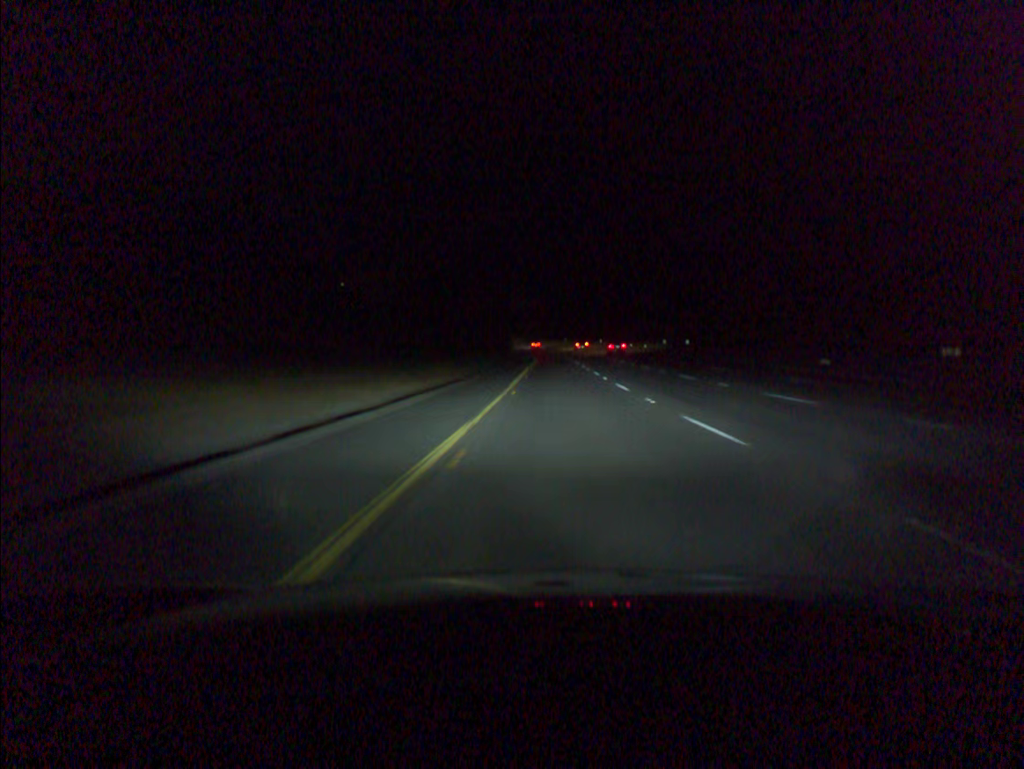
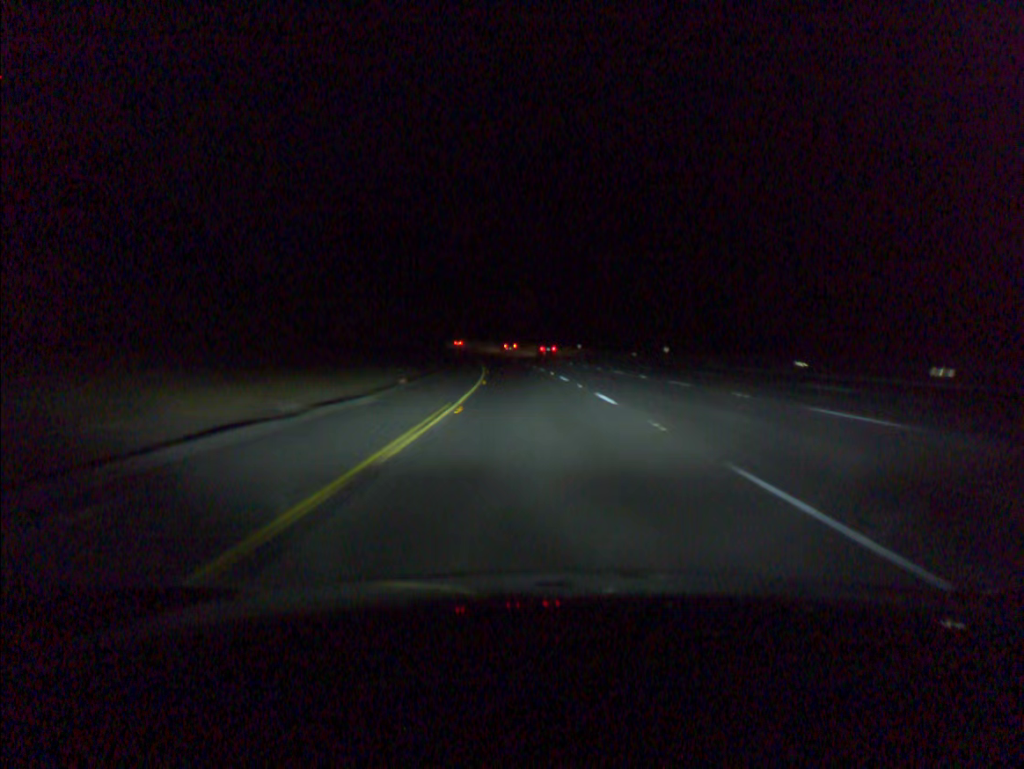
(+1.1, +93.9) m; 0°
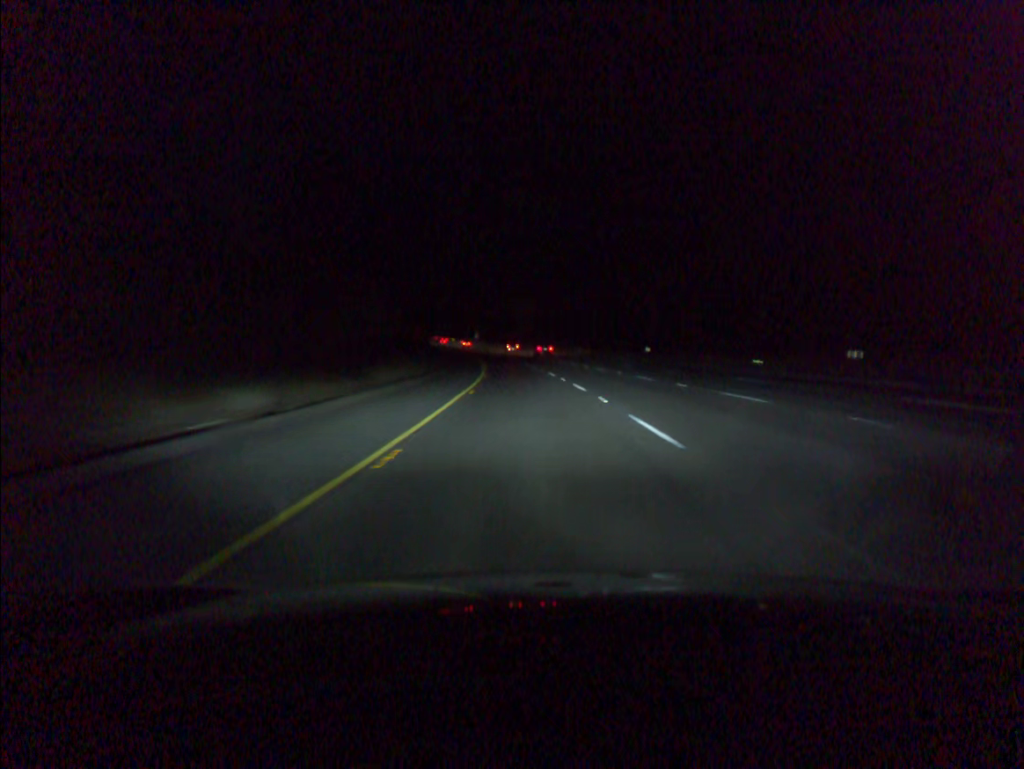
(-0.9, +37.3) m; -3°
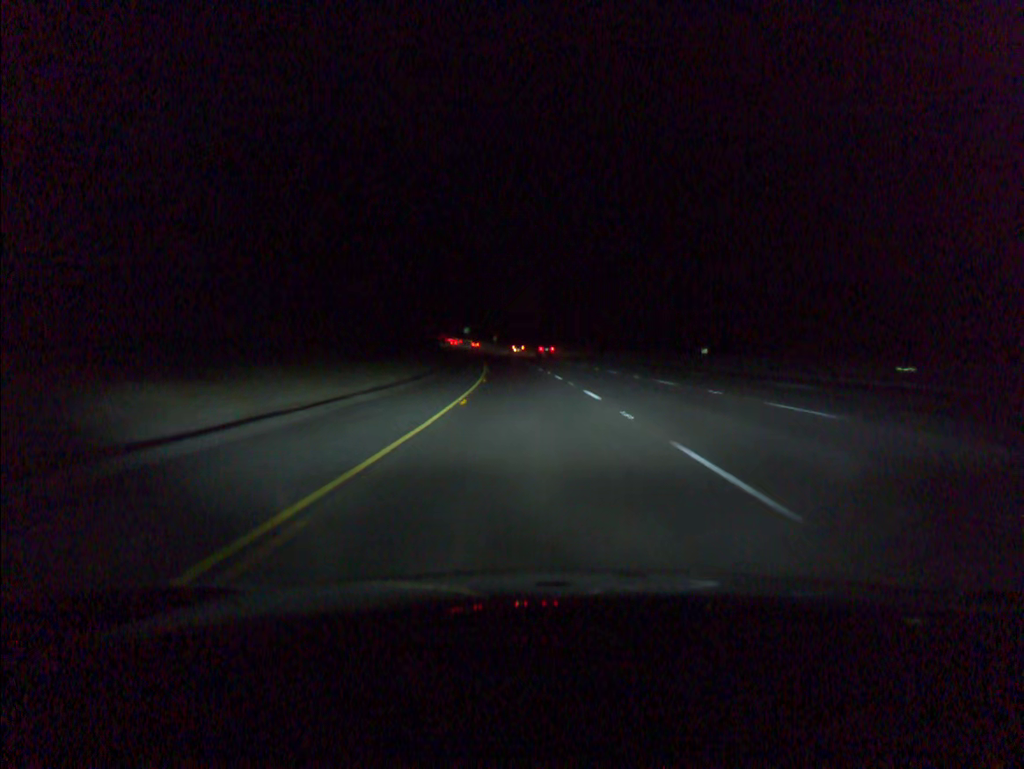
(-0.3, +18.6) m; -2°
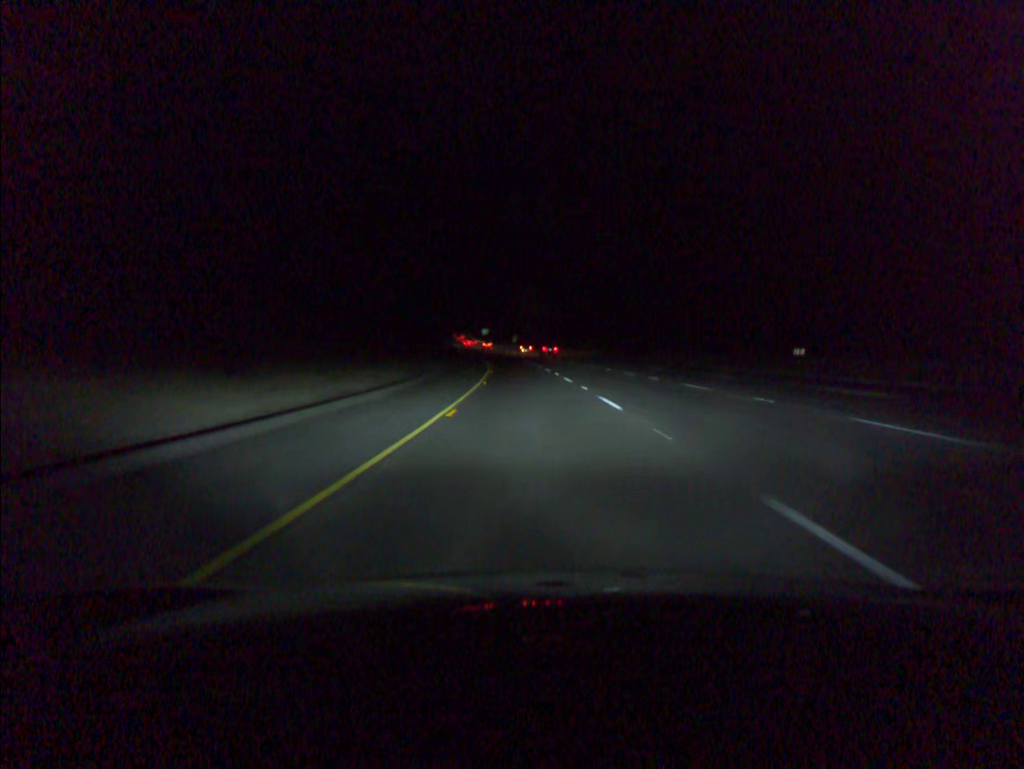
(-0.3, +18.5) m; -2°
